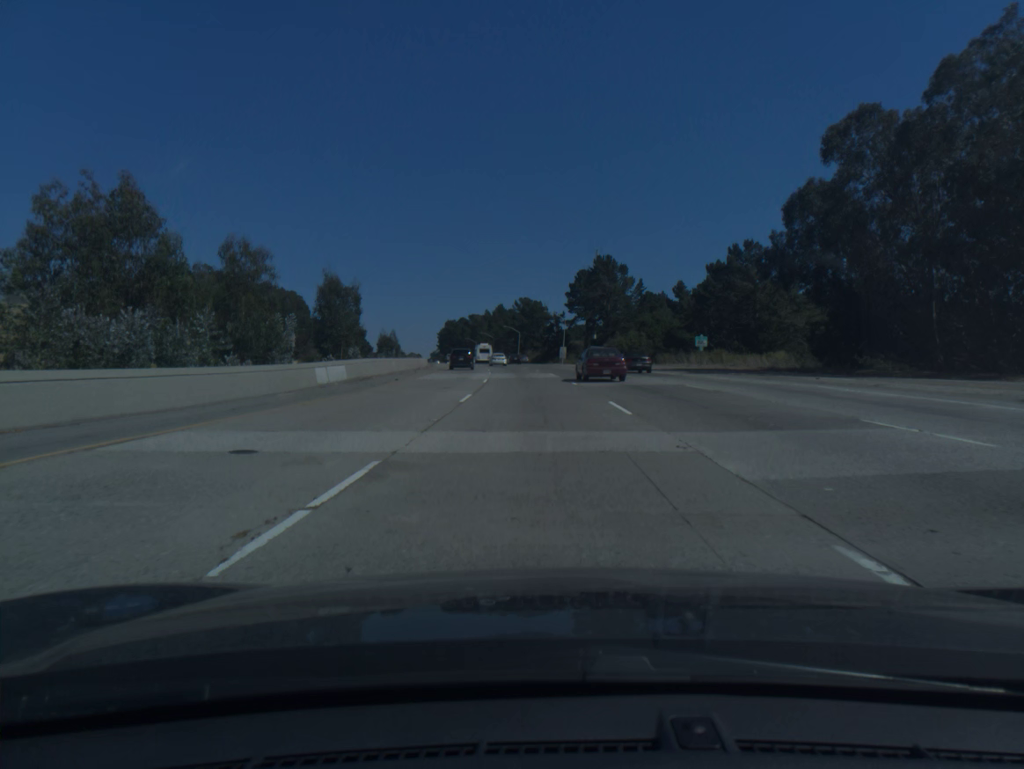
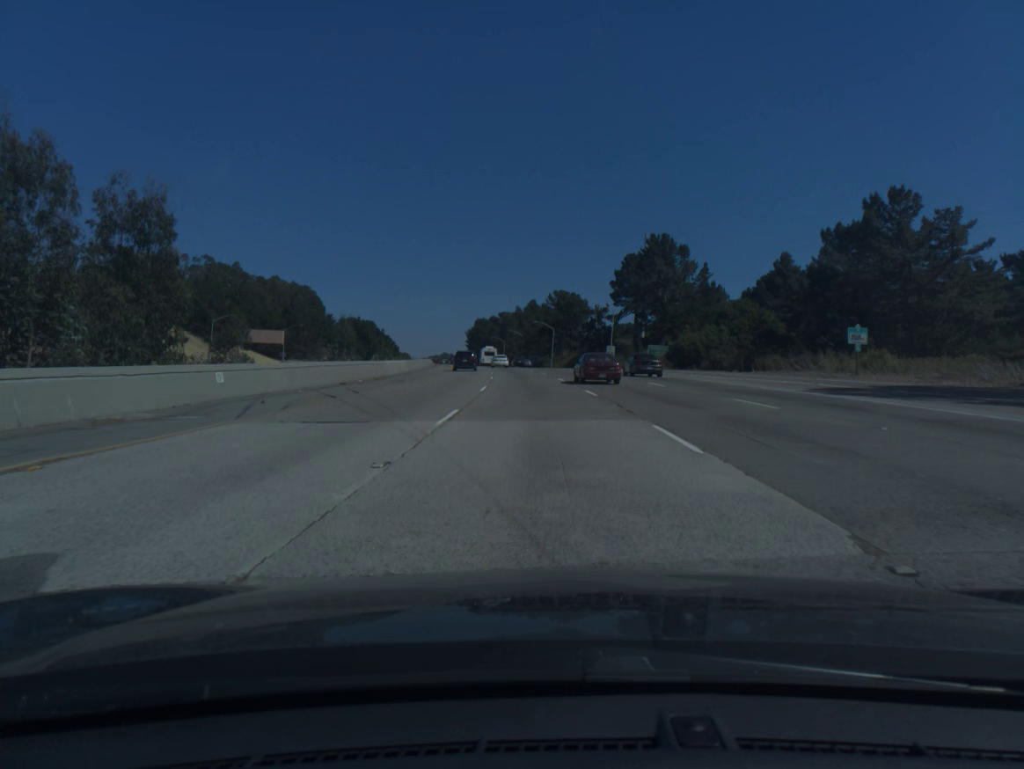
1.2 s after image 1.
(-0.8, +34.7) m; -2°
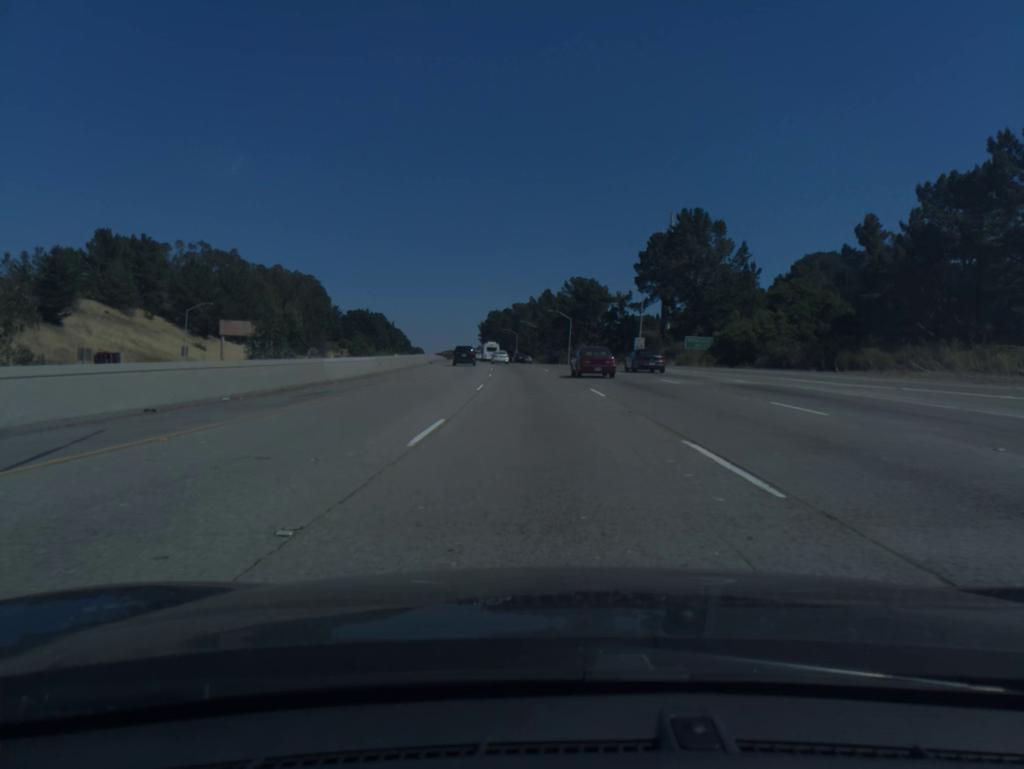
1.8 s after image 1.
(-0.2, +17.5) m; -1°
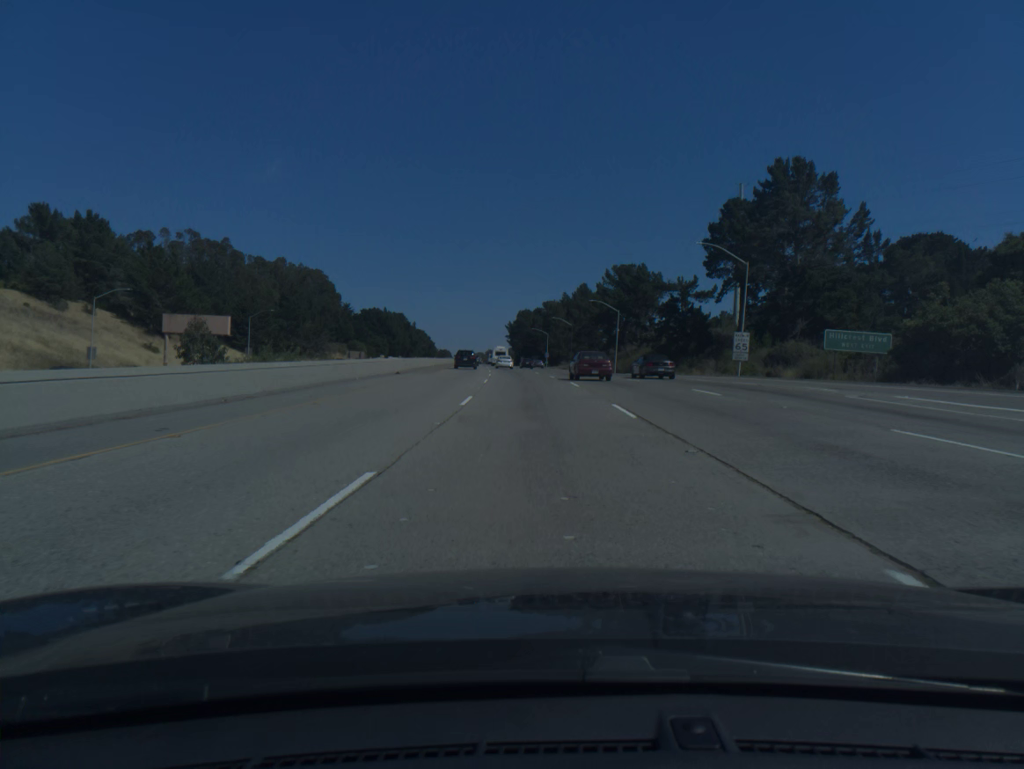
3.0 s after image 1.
(-0.7, +35.3) m; -2°
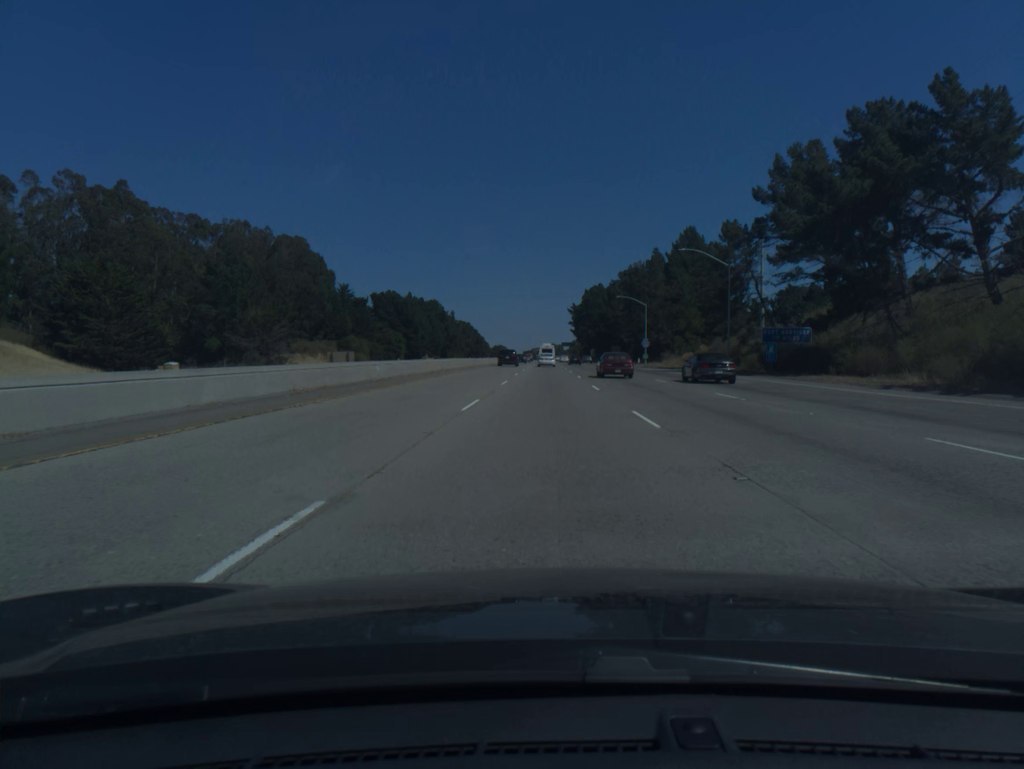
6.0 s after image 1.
(-4.2, +89.3) m; -5°
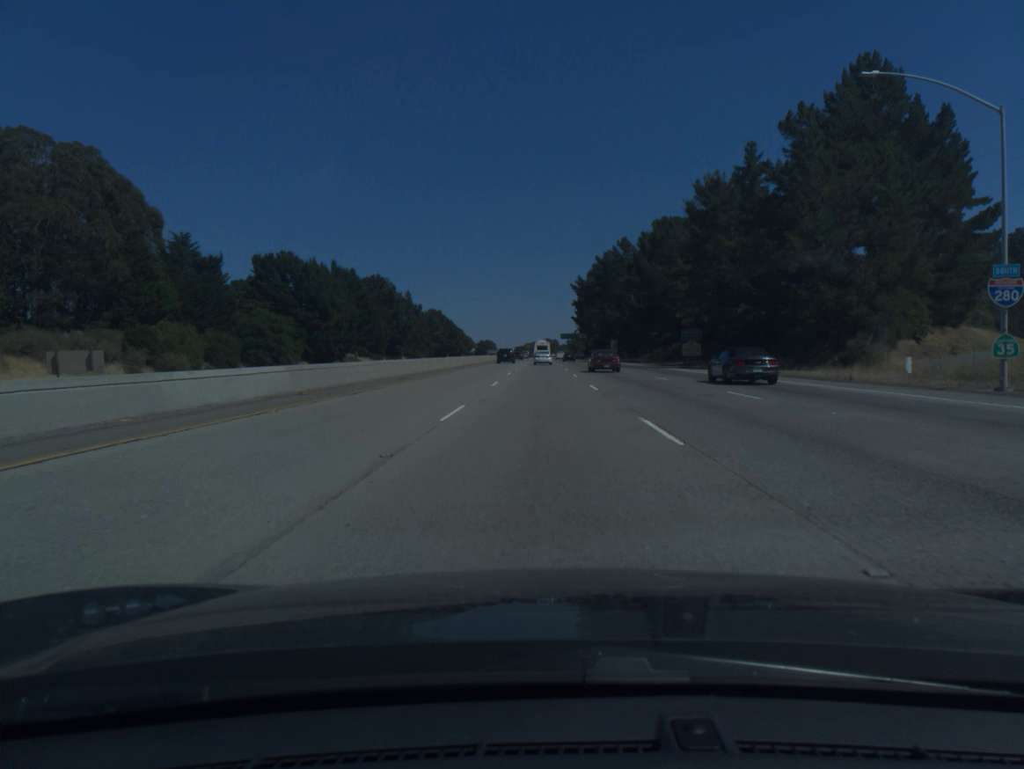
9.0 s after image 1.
(+0.4, +90.3) m; 0°
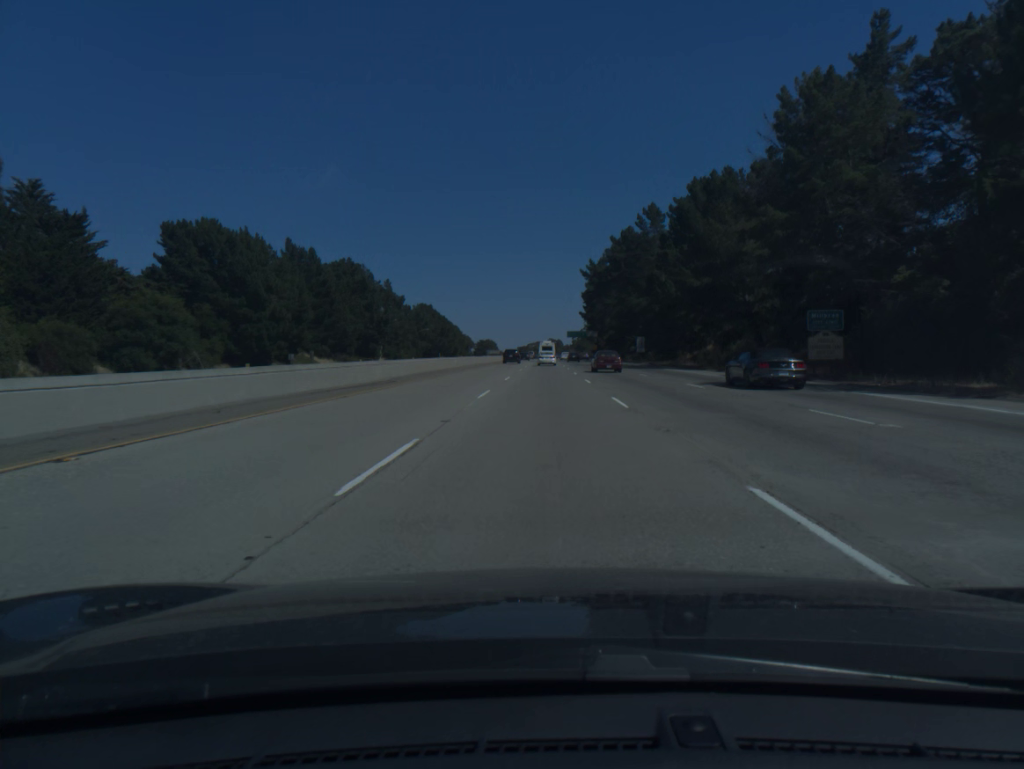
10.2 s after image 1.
(-0.1, +36.2) m; 0°
